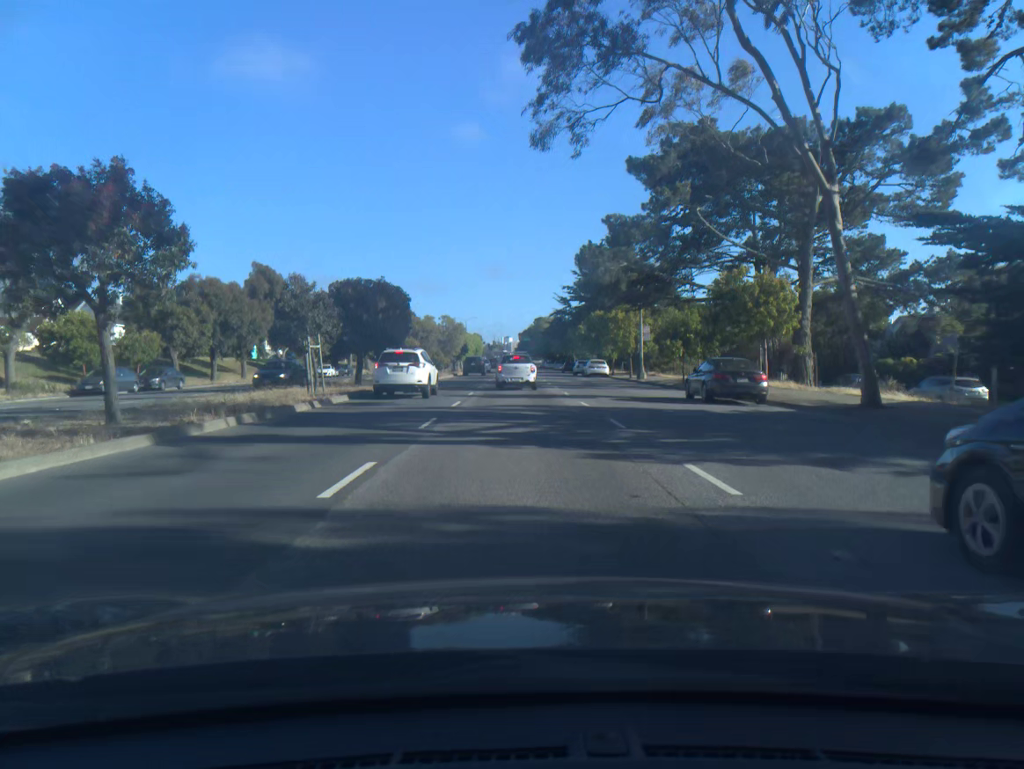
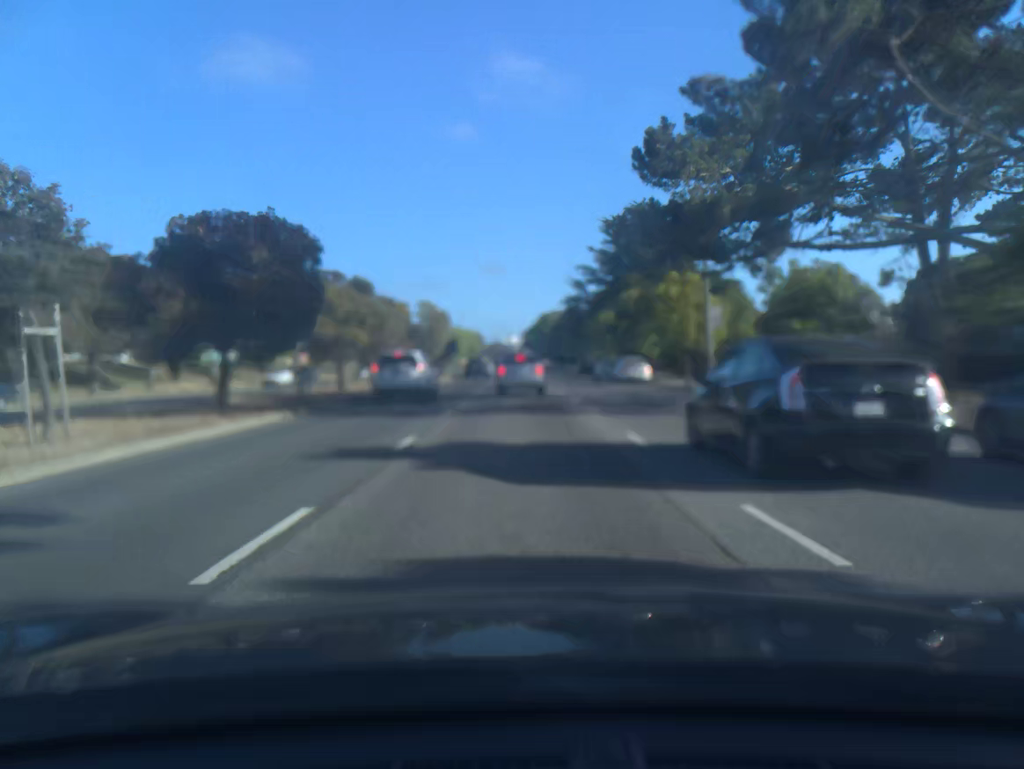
(0.0, +17.1) m; 0°
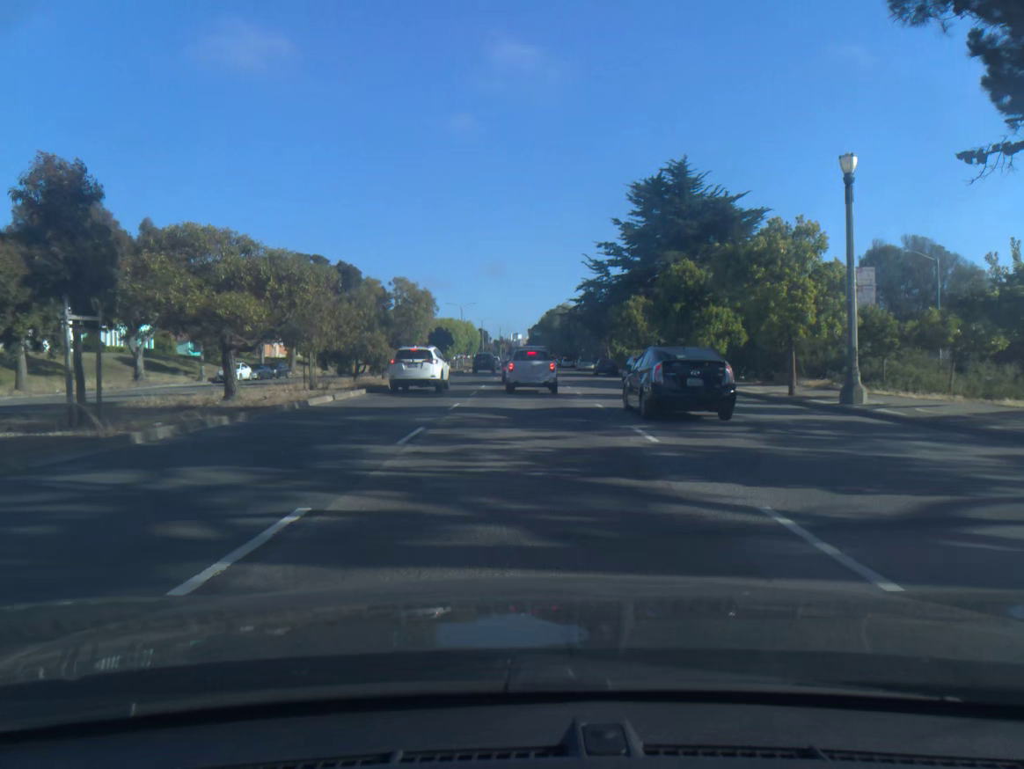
(0.0, +15.2) m; 0°
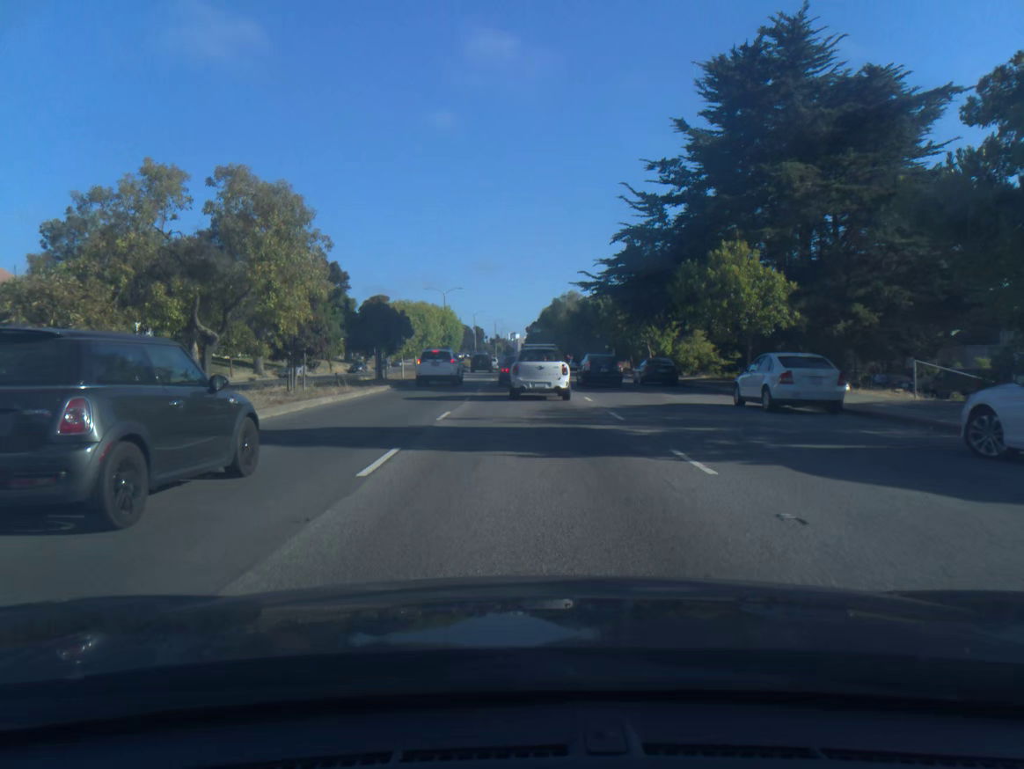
(+0.1, +24.9) m; 0°
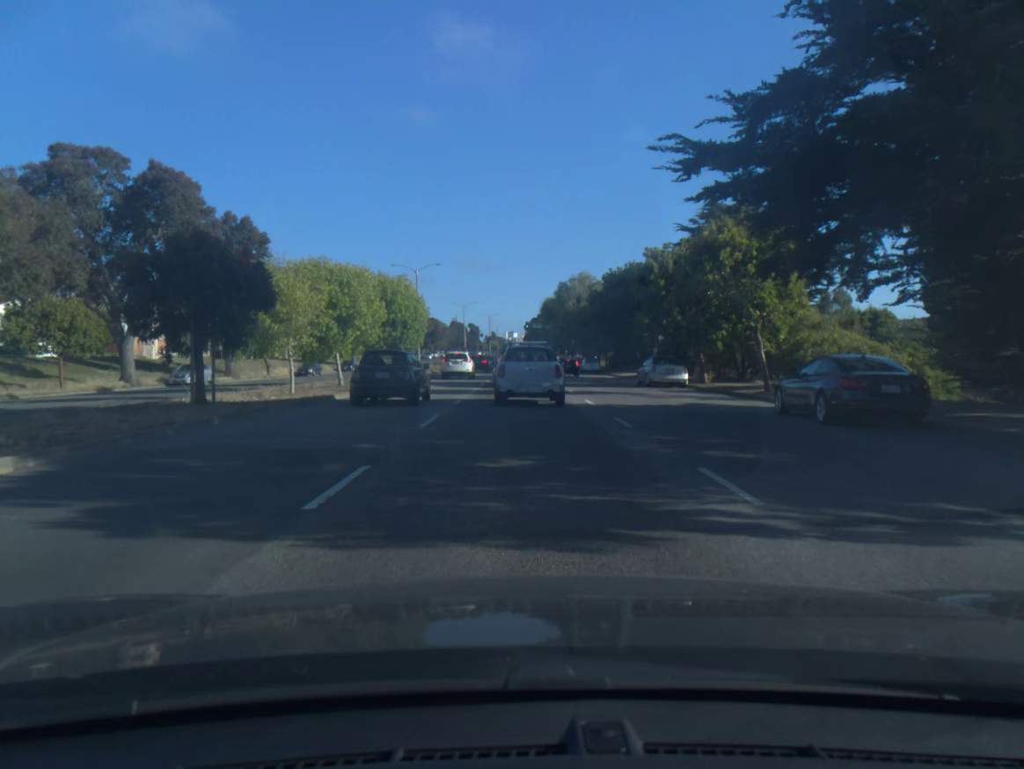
(0.0, +23.5) m; 0°
